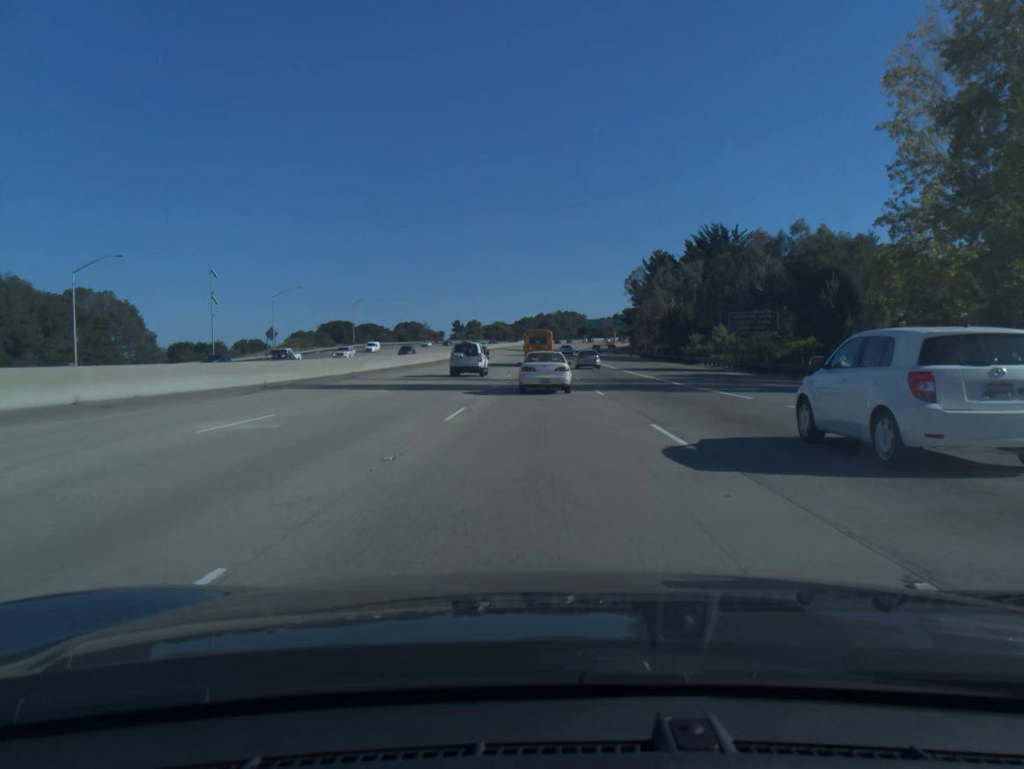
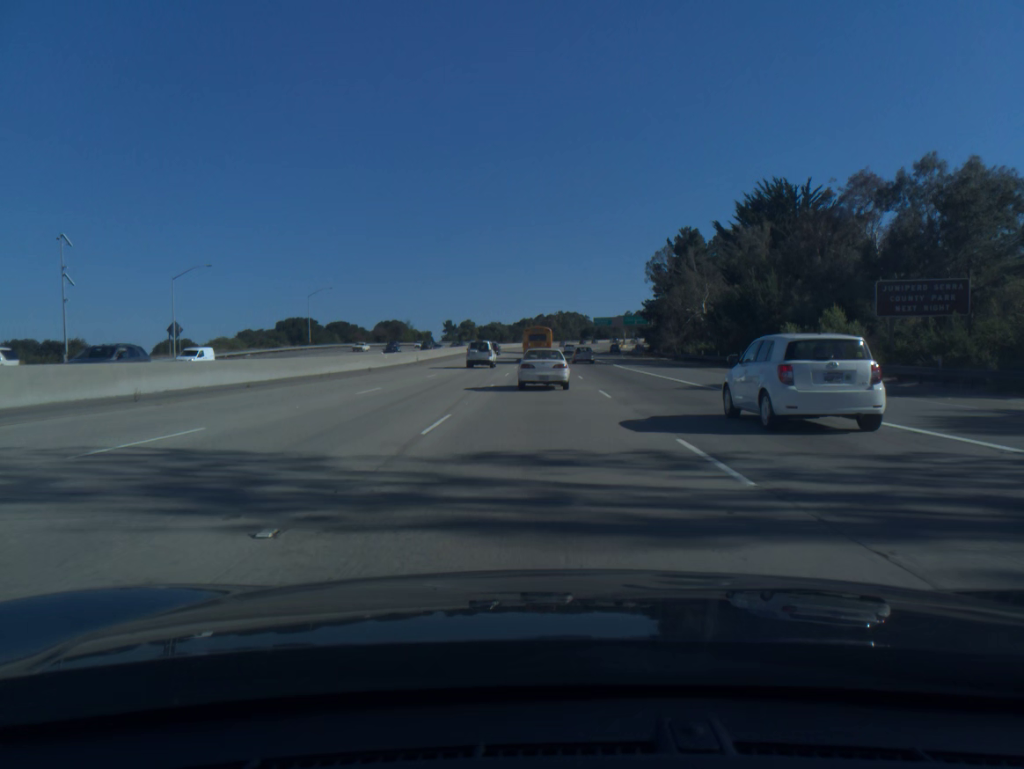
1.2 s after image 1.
(0.0, +31.5) m; 0°
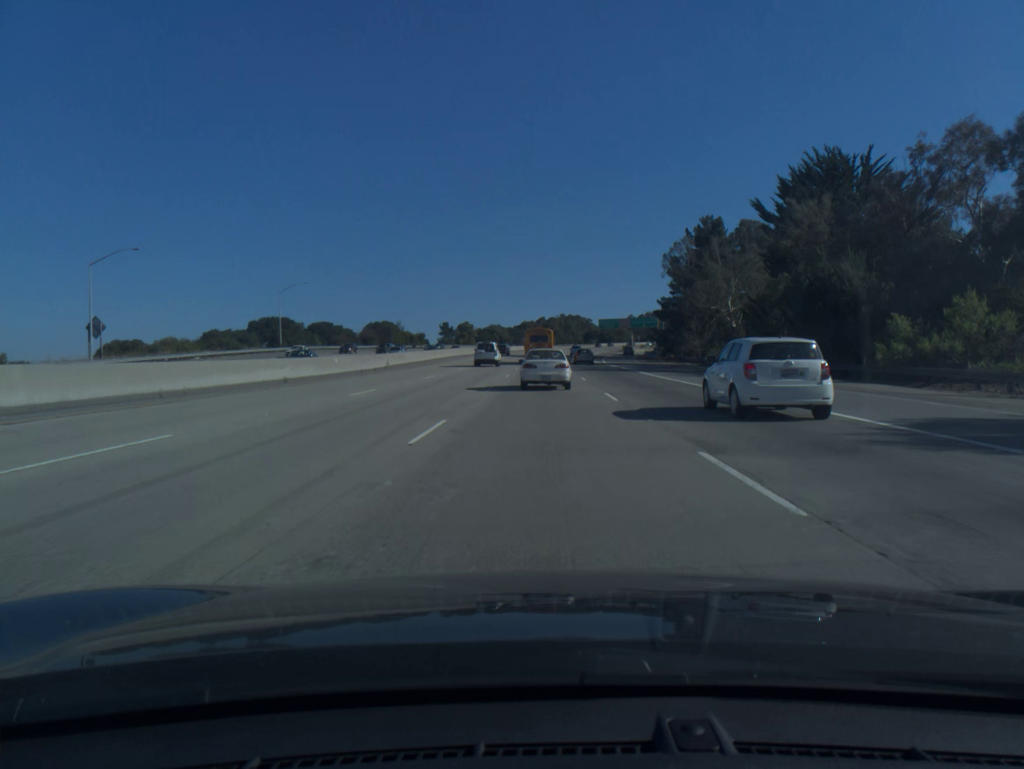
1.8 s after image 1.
(0.0, +15.5) m; 0°
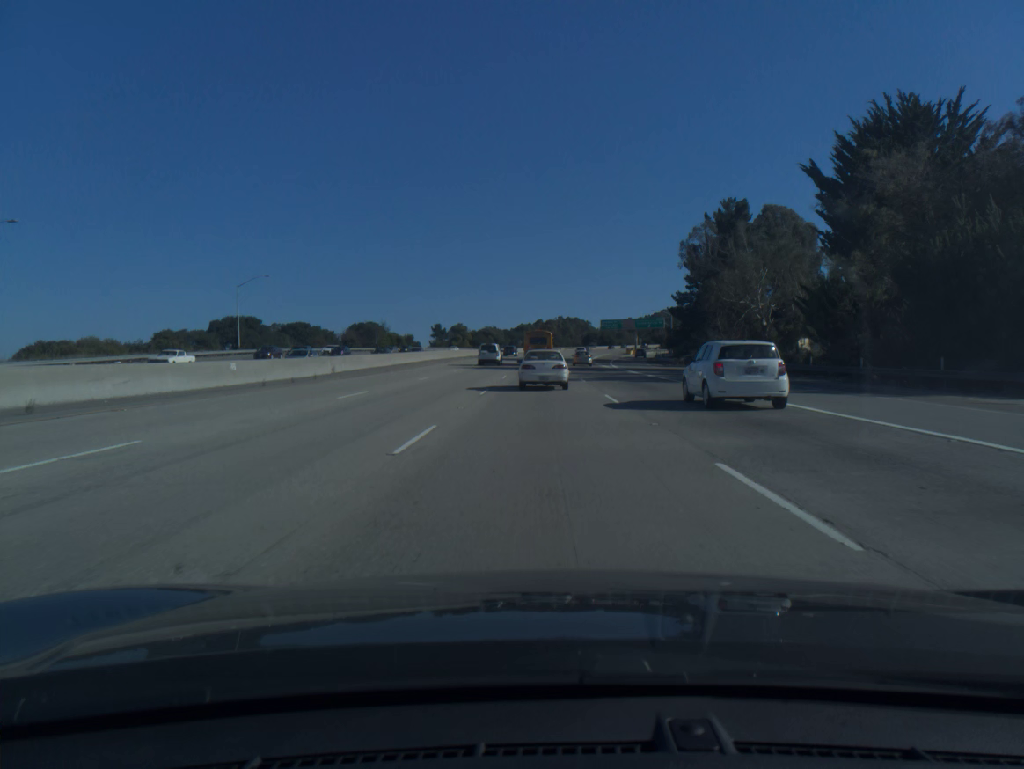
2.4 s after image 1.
(0.0, +15.3) m; 0°
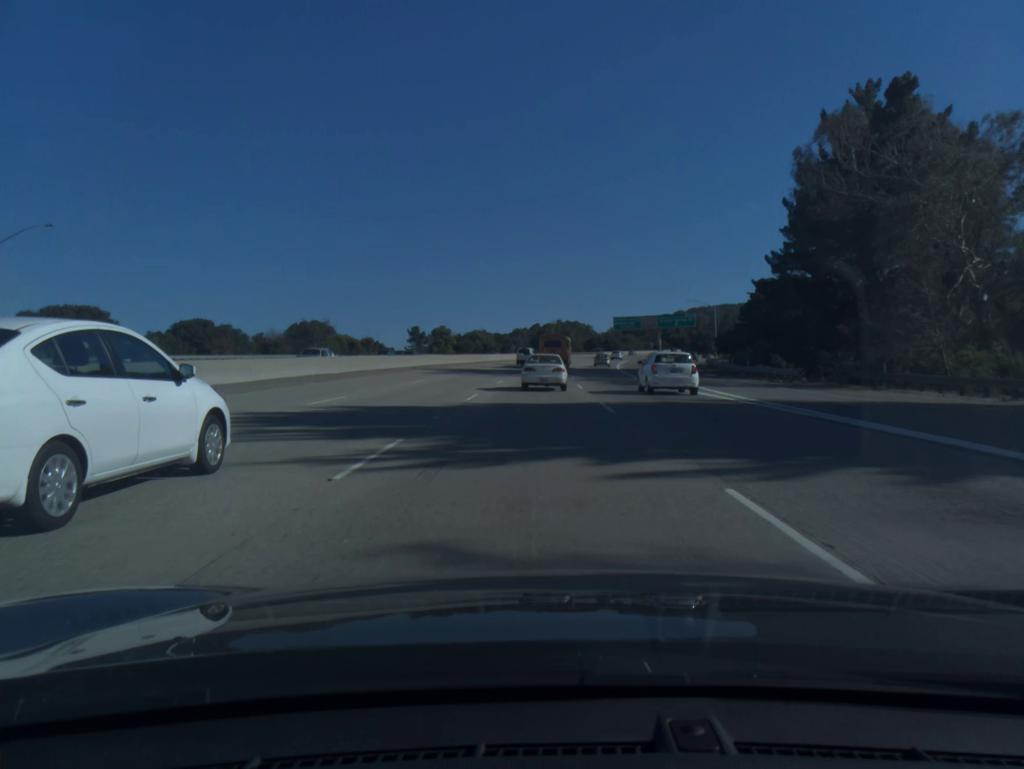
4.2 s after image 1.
(+0.2, +44.5) m; 0°
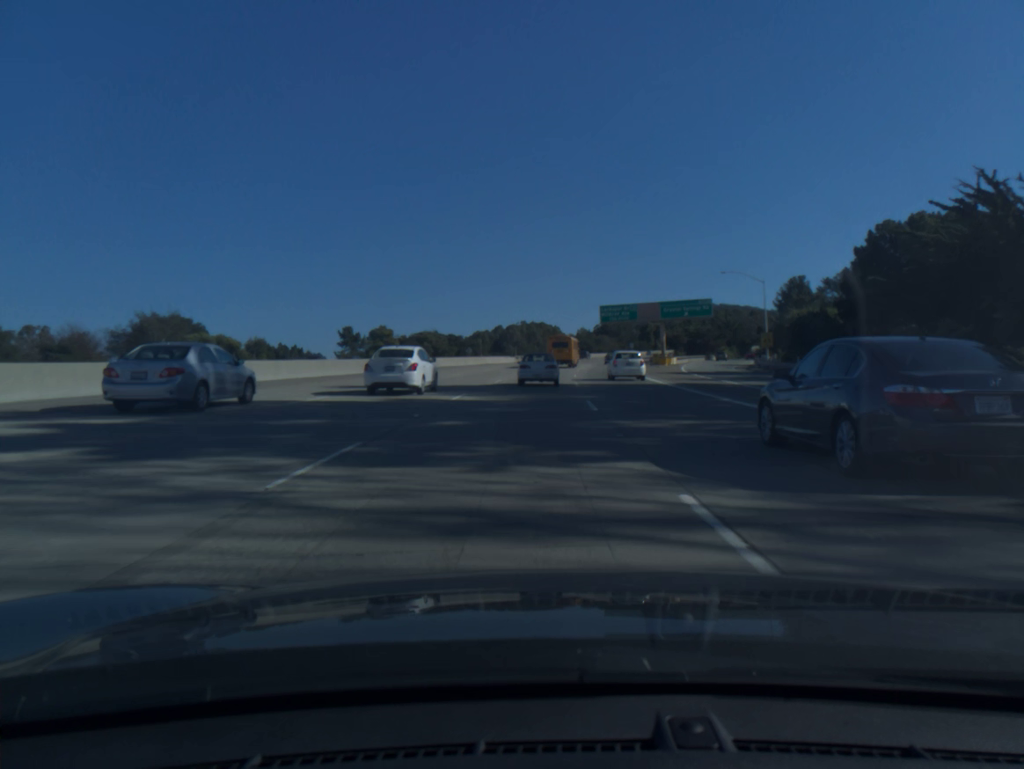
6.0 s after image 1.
(+0.5, +43.1) m; +3°
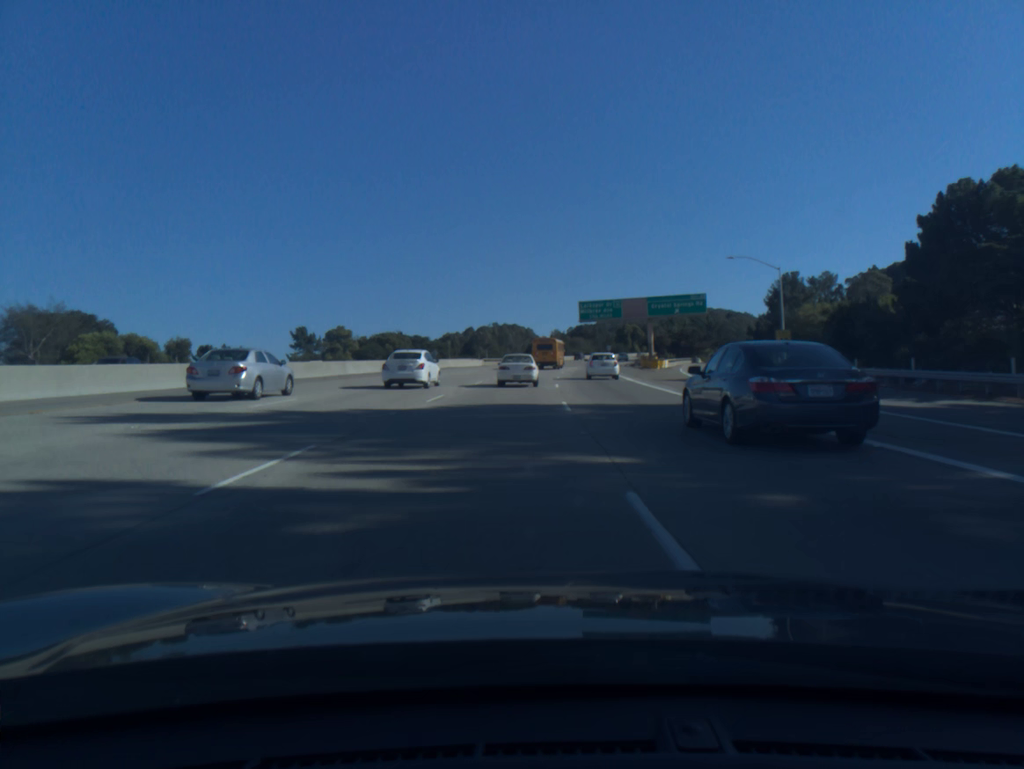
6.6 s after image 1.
(+0.2, +14.4) m; +2°
